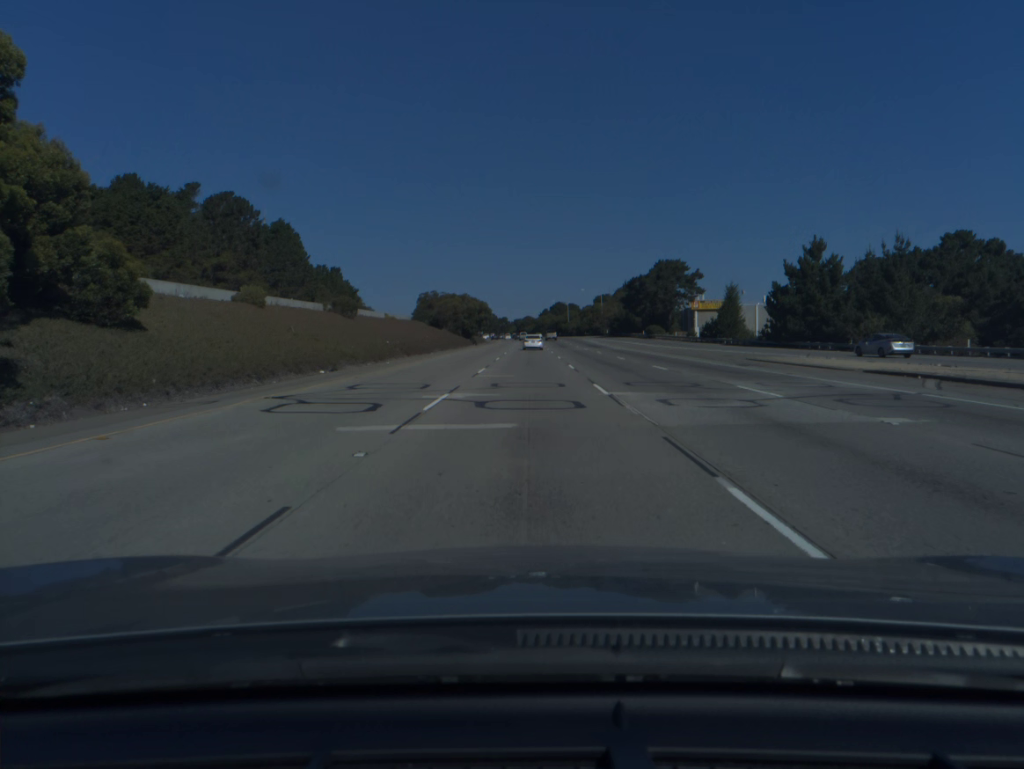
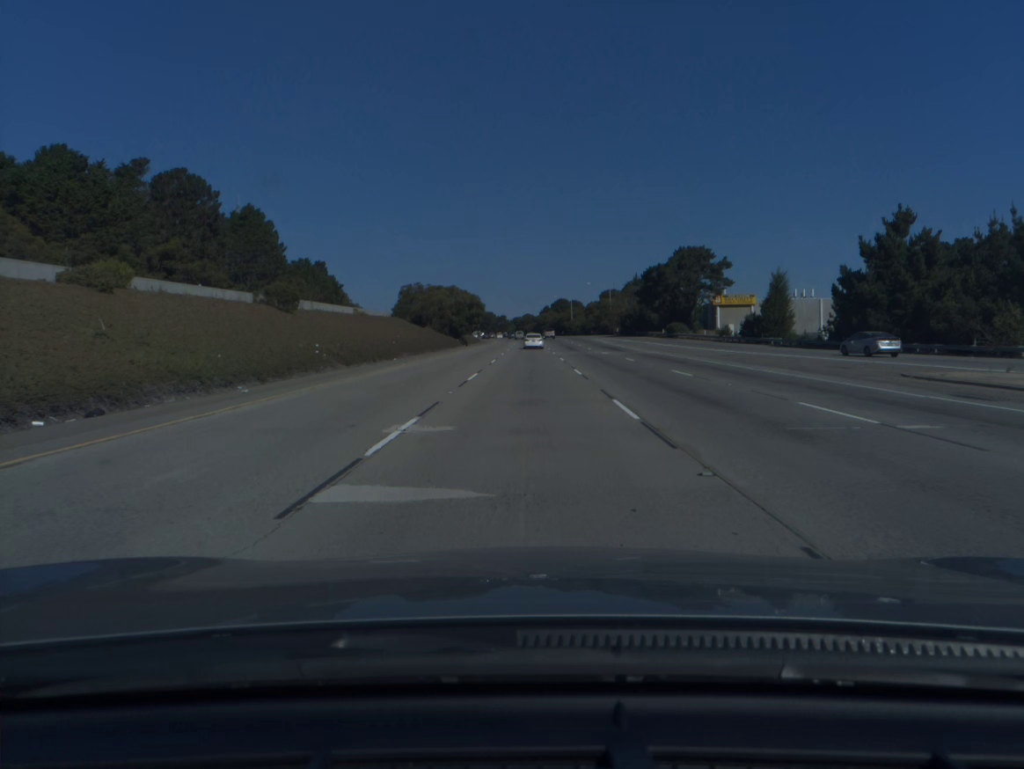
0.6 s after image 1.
(0.0, +19.4) m; 0°
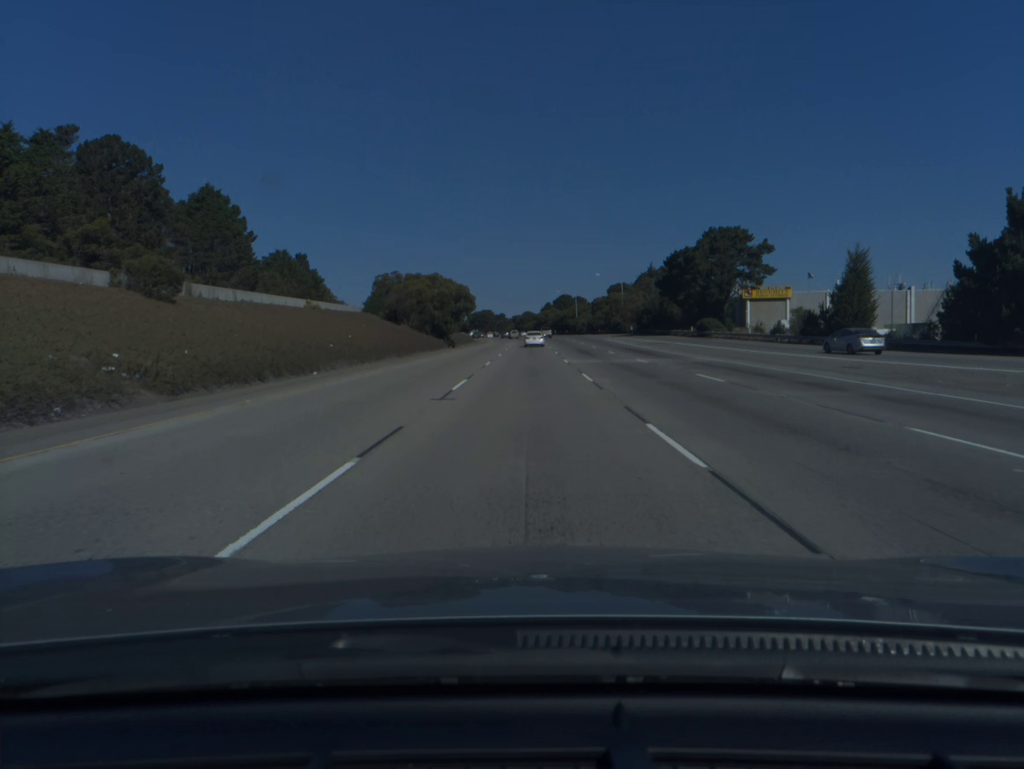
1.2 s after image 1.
(0.0, +19.4) m; 0°
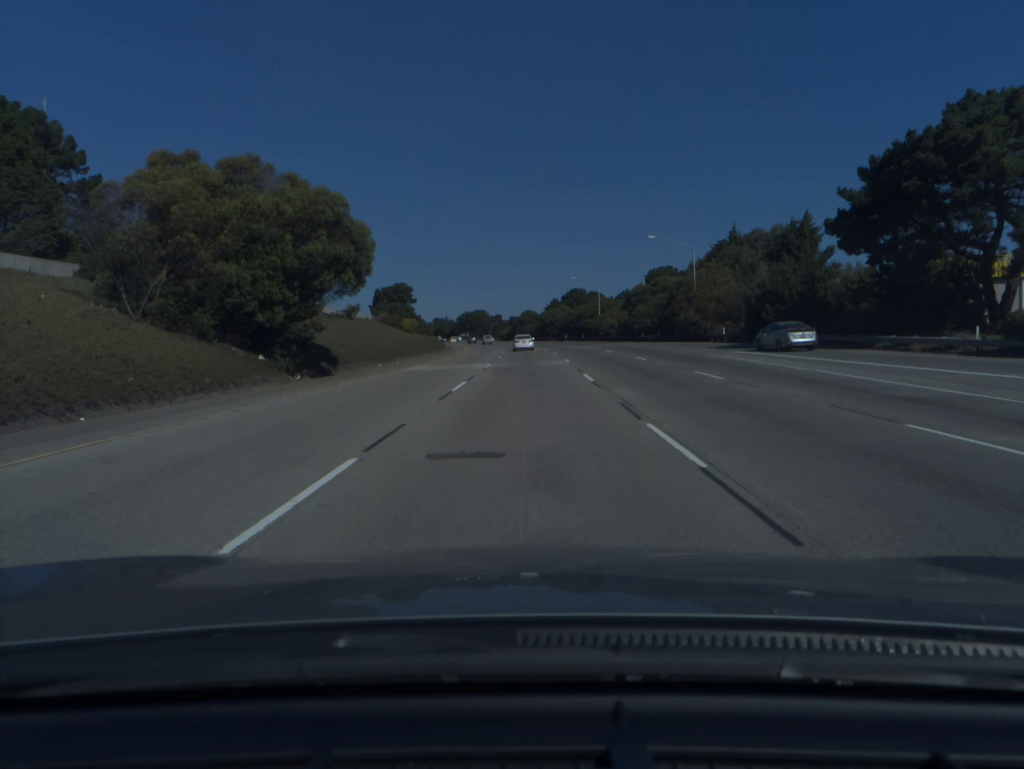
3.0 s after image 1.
(-0.1, +58.3) m; 0°
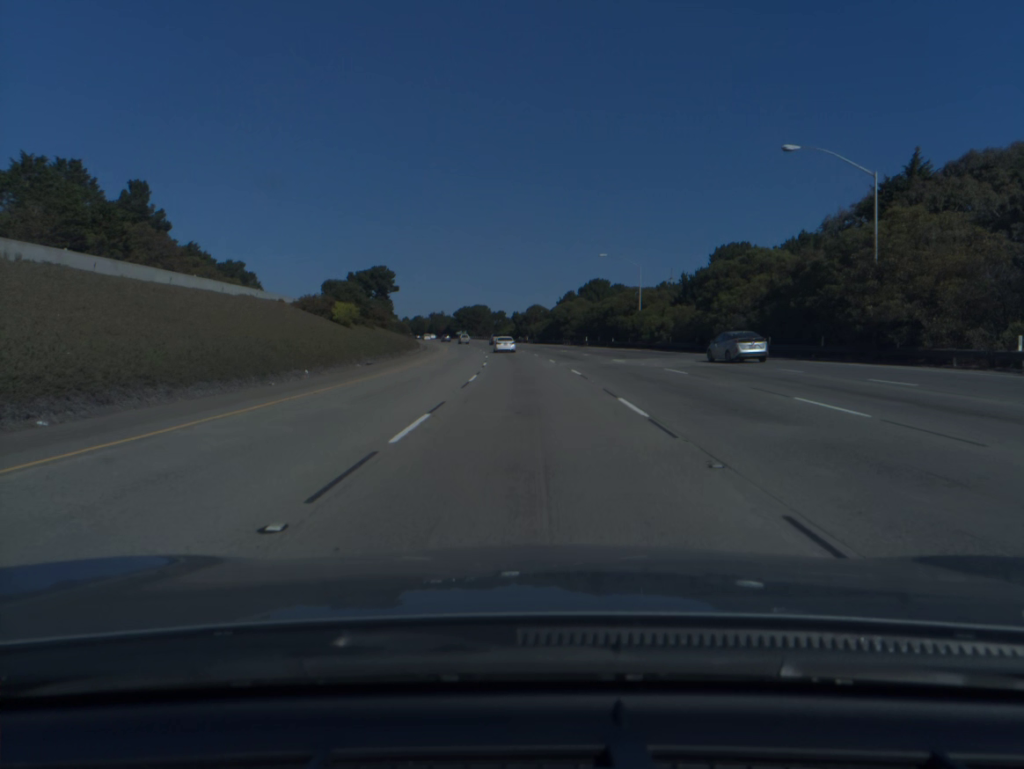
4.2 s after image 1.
(-0.1, +38.8) m; 0°
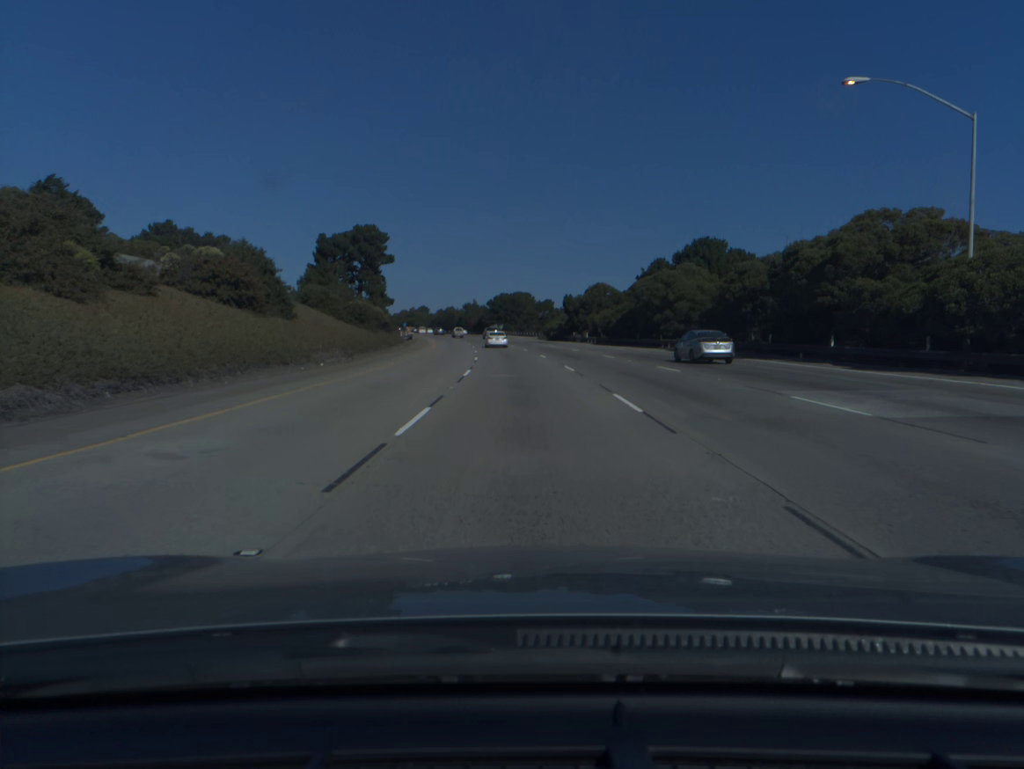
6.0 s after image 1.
(-1.4, +58.1) m; -3°
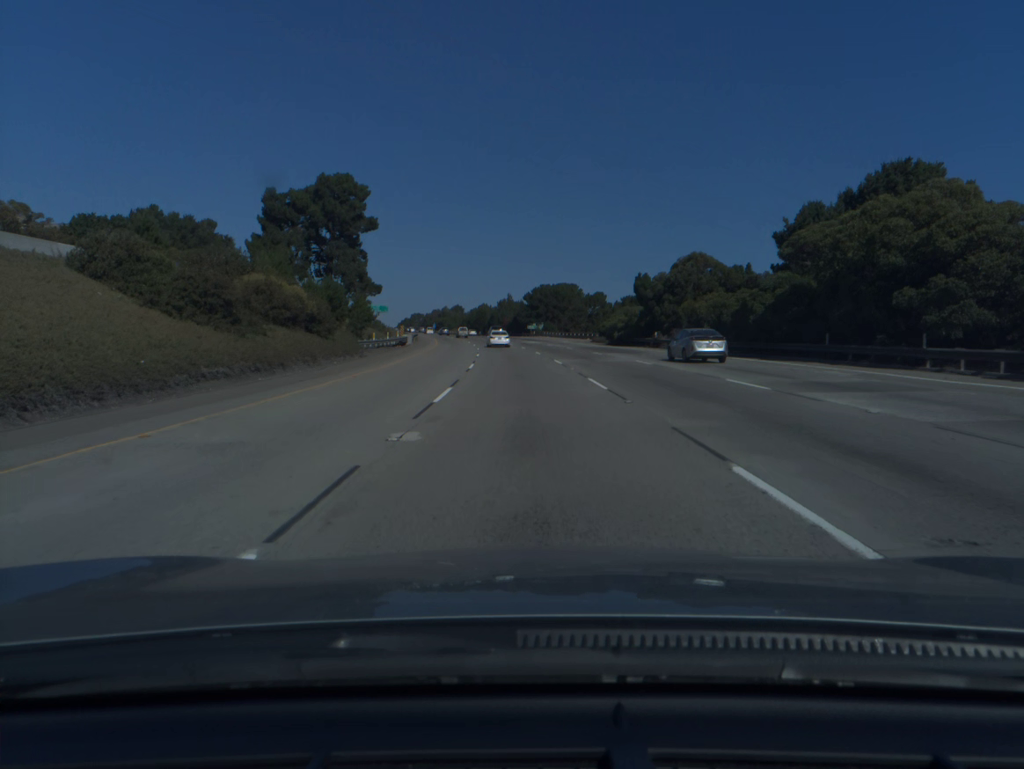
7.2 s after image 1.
(-0.9, +38.6) m; -3°
